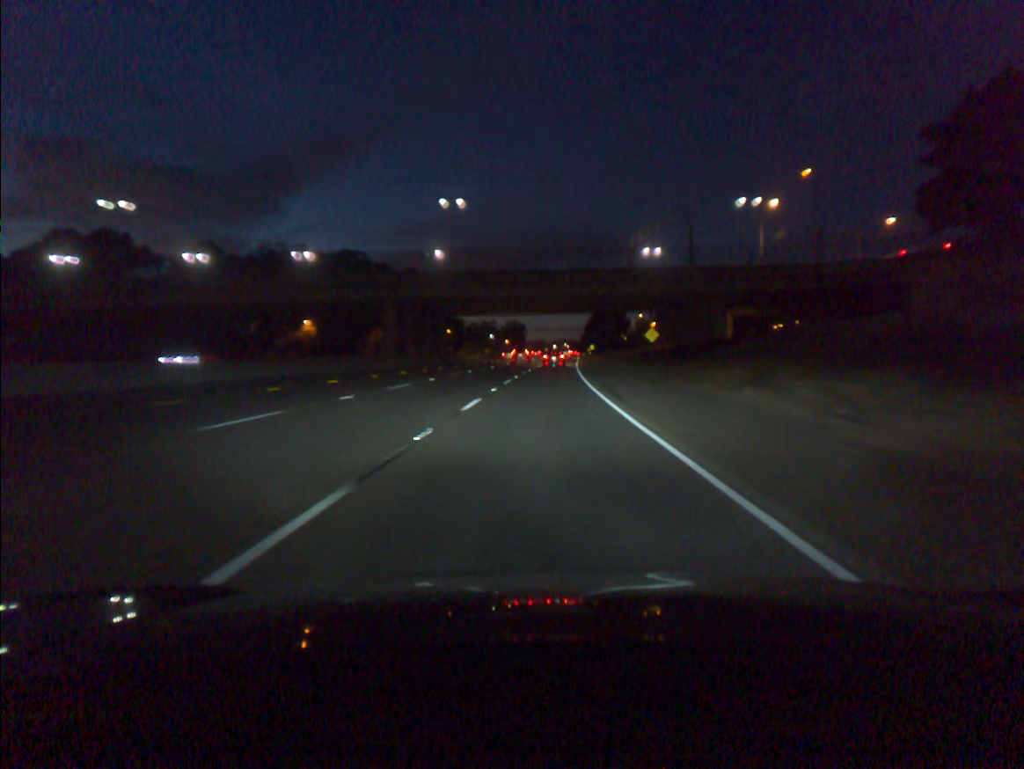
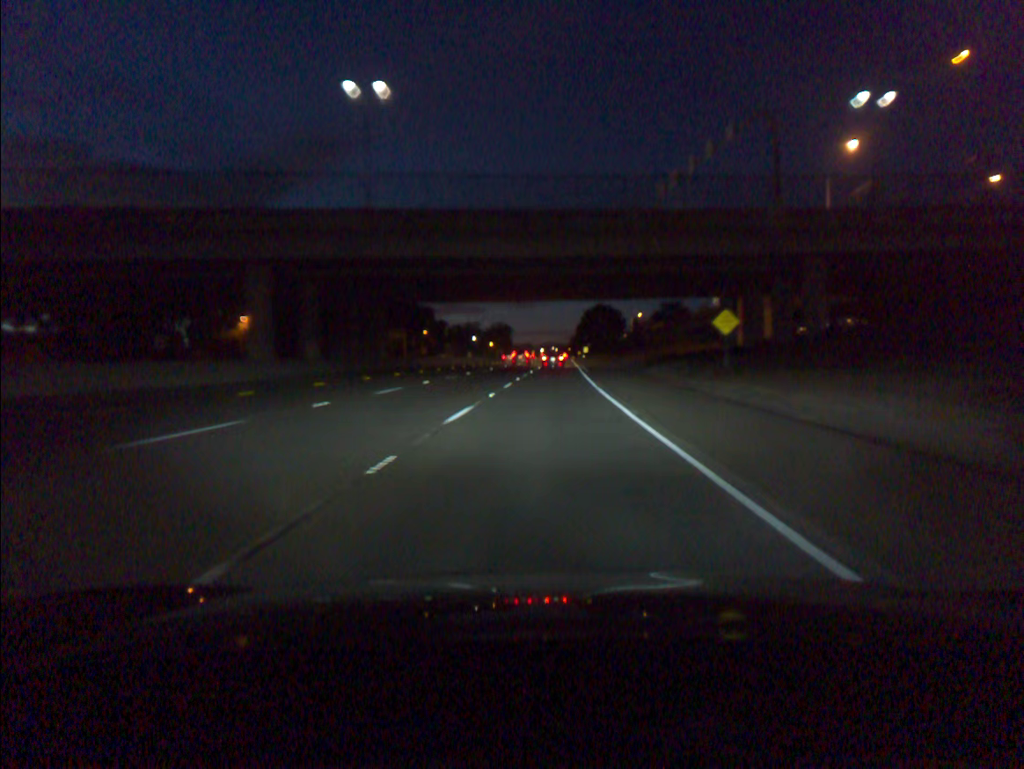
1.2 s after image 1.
(+0.3, +32.0) m; +1°
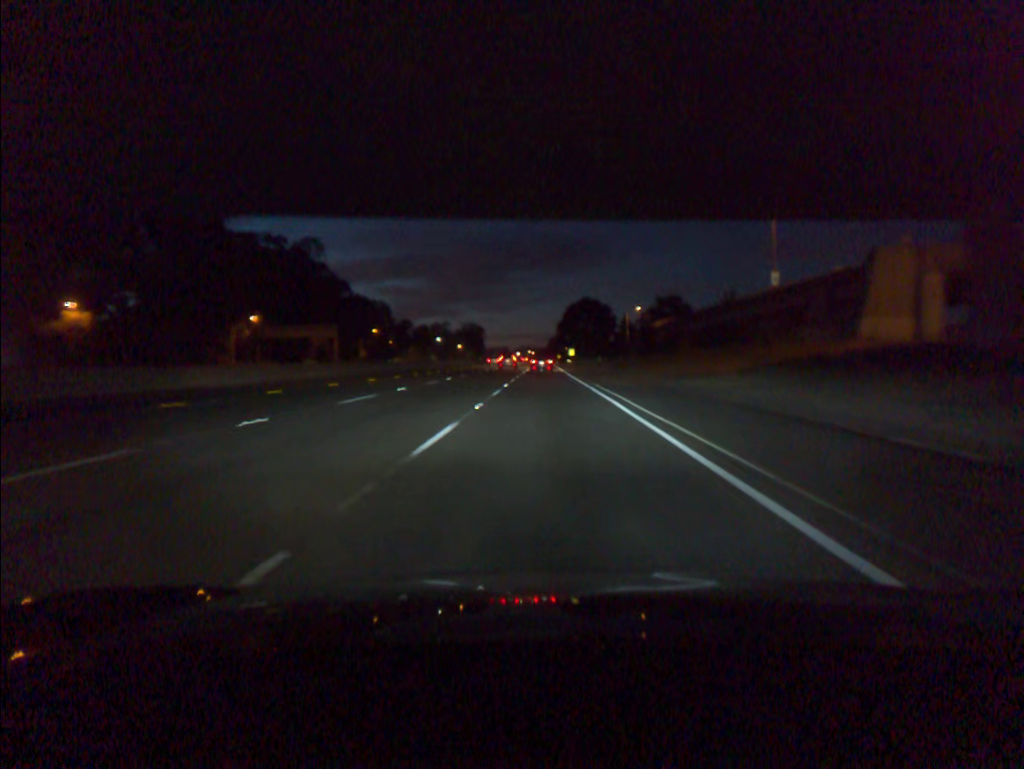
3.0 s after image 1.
(+0.7, +48.1) m; +2°
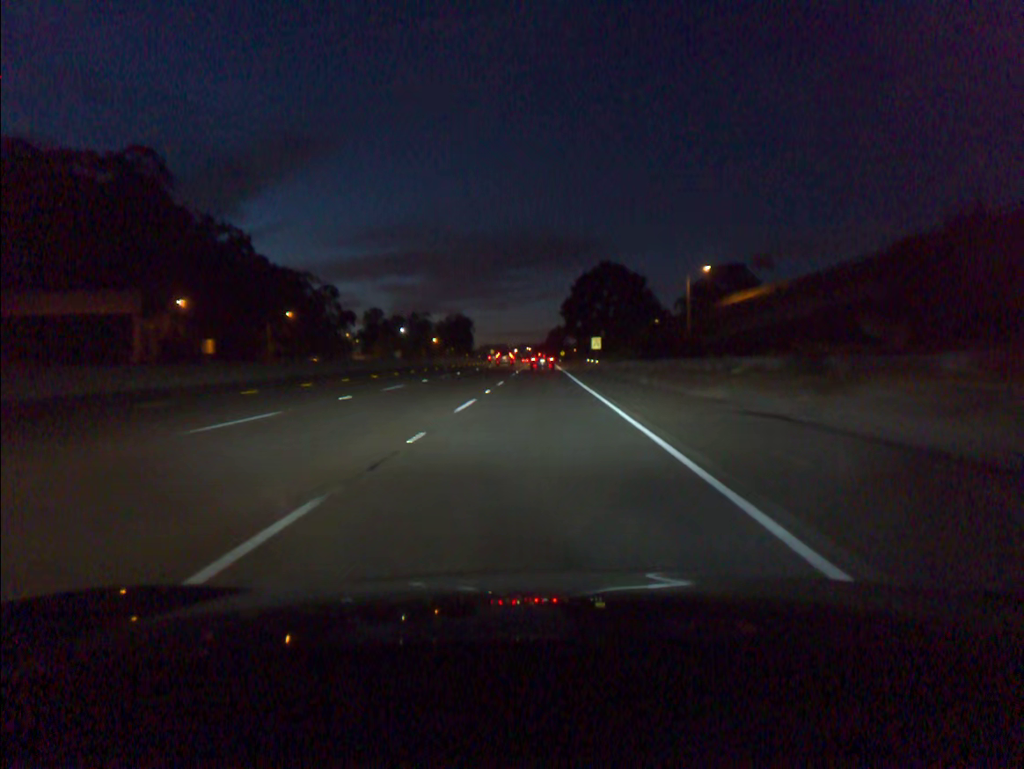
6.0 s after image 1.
(+0.5, +80.2) m; 0°
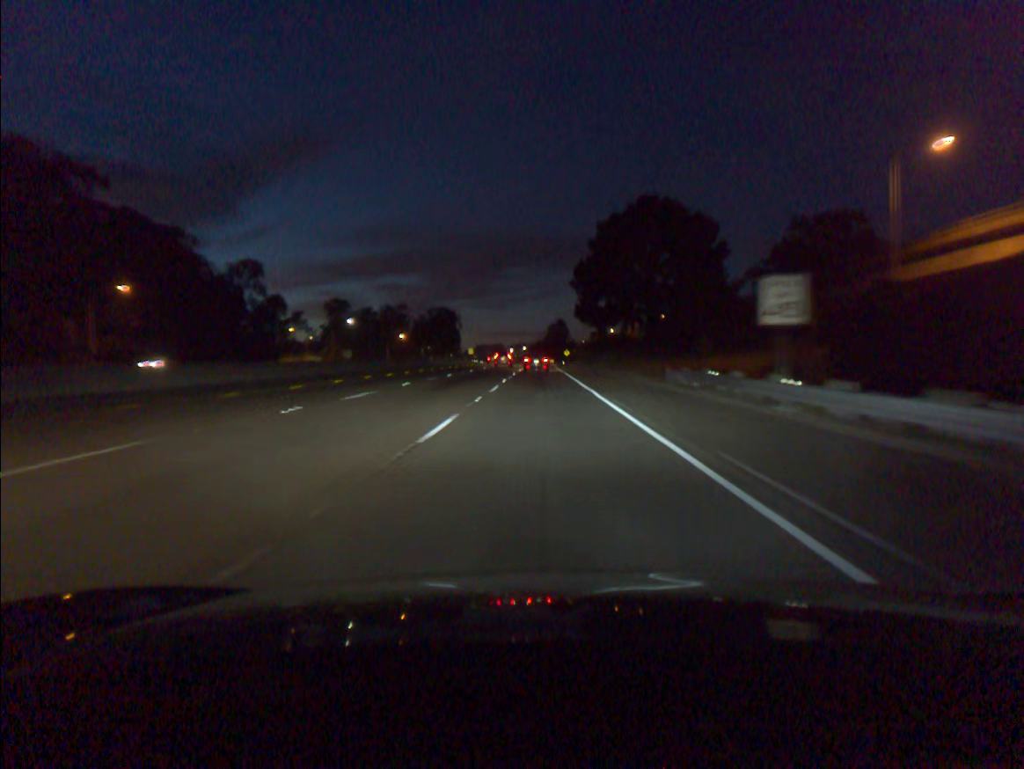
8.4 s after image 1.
(-0.1, +63.5) m; 0°
